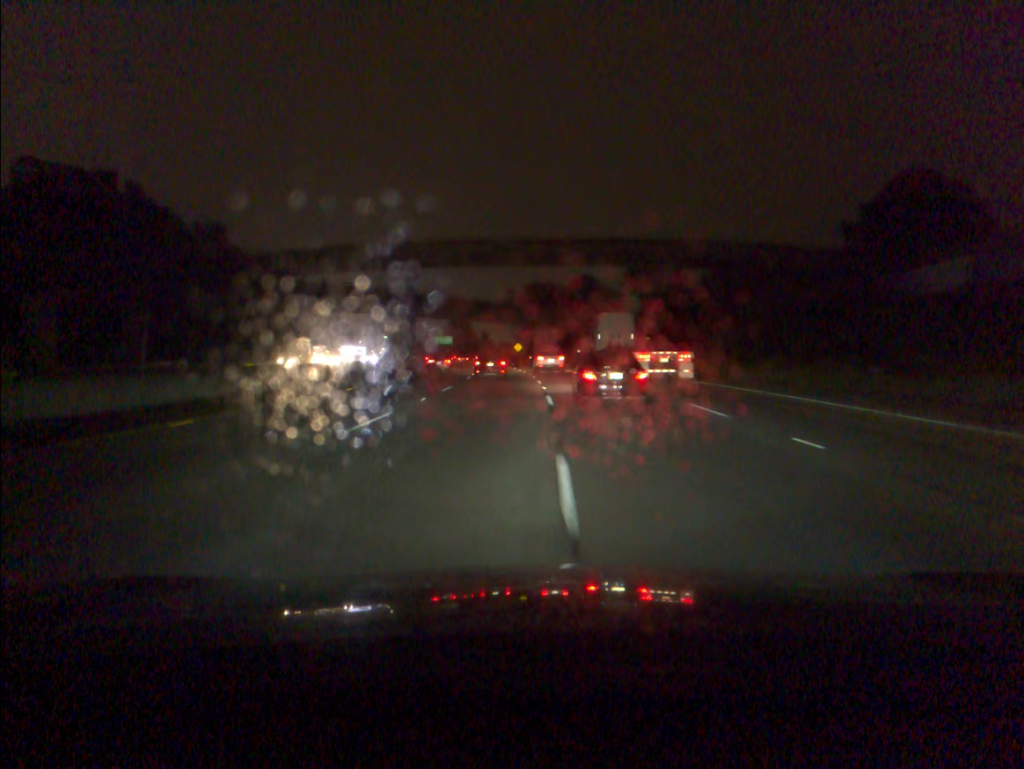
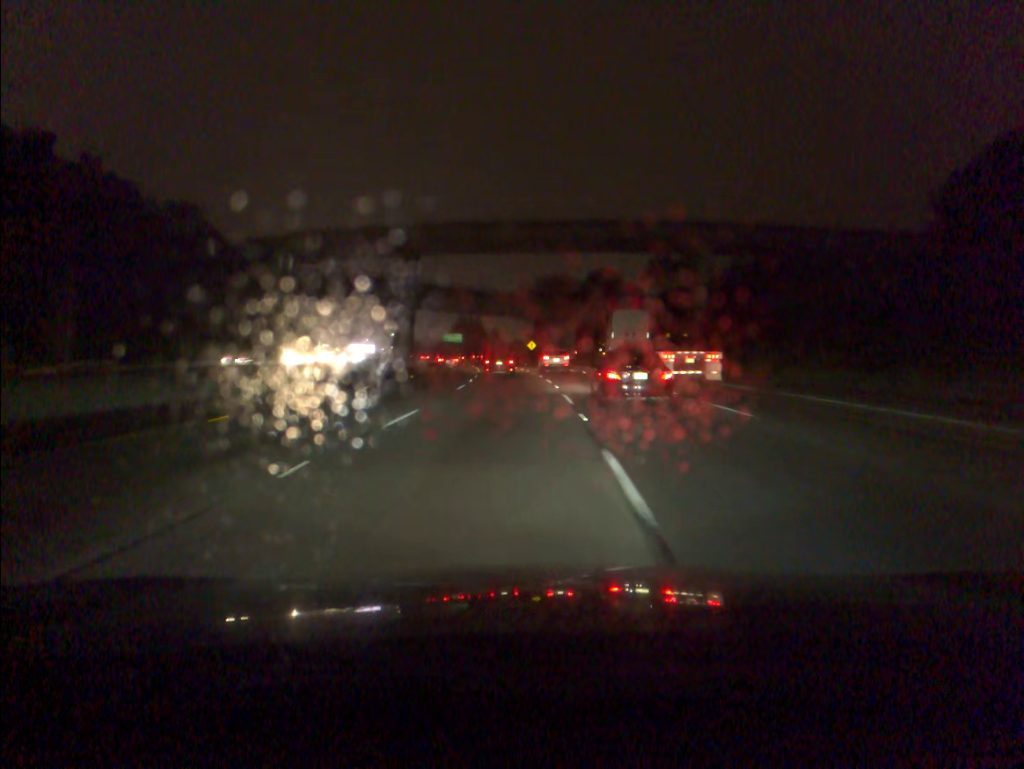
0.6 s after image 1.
(-0.1, +14.3) m; -1°
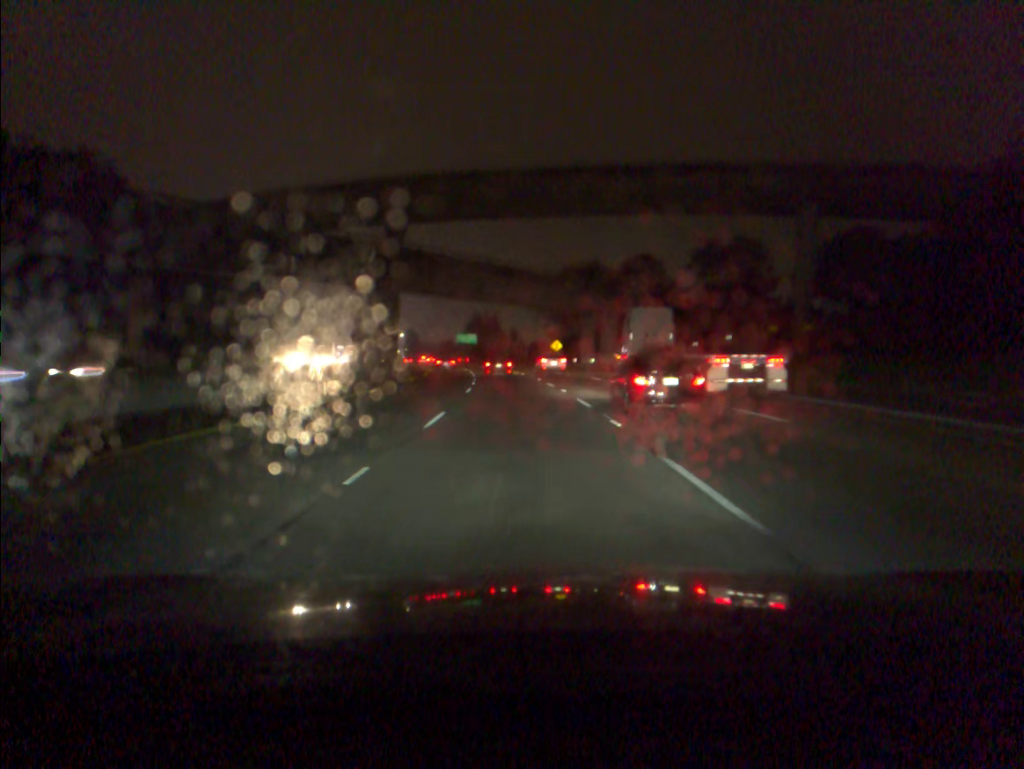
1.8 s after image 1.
(-0.4, +29.4) m; -1°
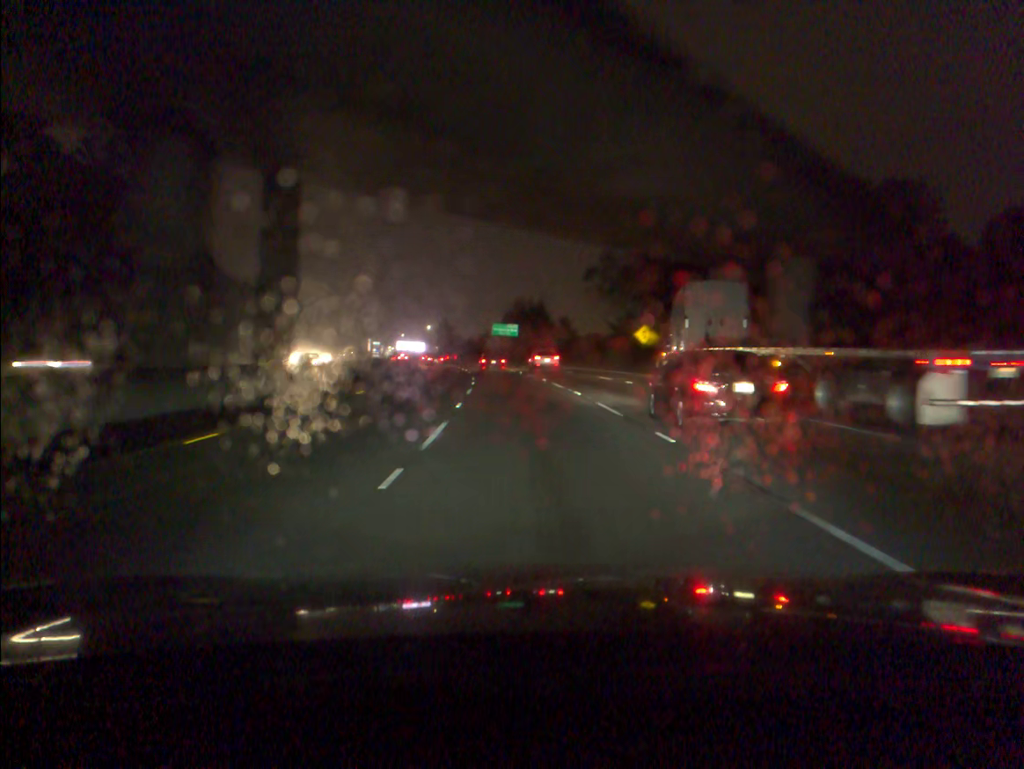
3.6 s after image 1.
(-1.3, +47.0) m; -3°
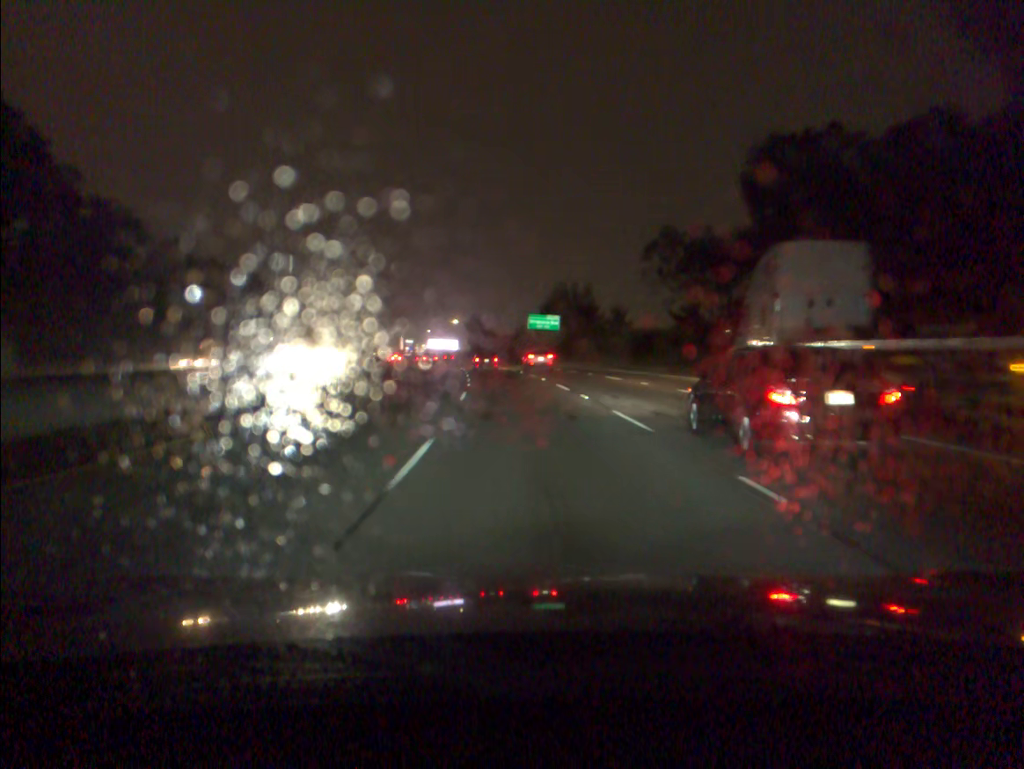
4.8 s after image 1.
(-0.7, +32.6) m; -3°
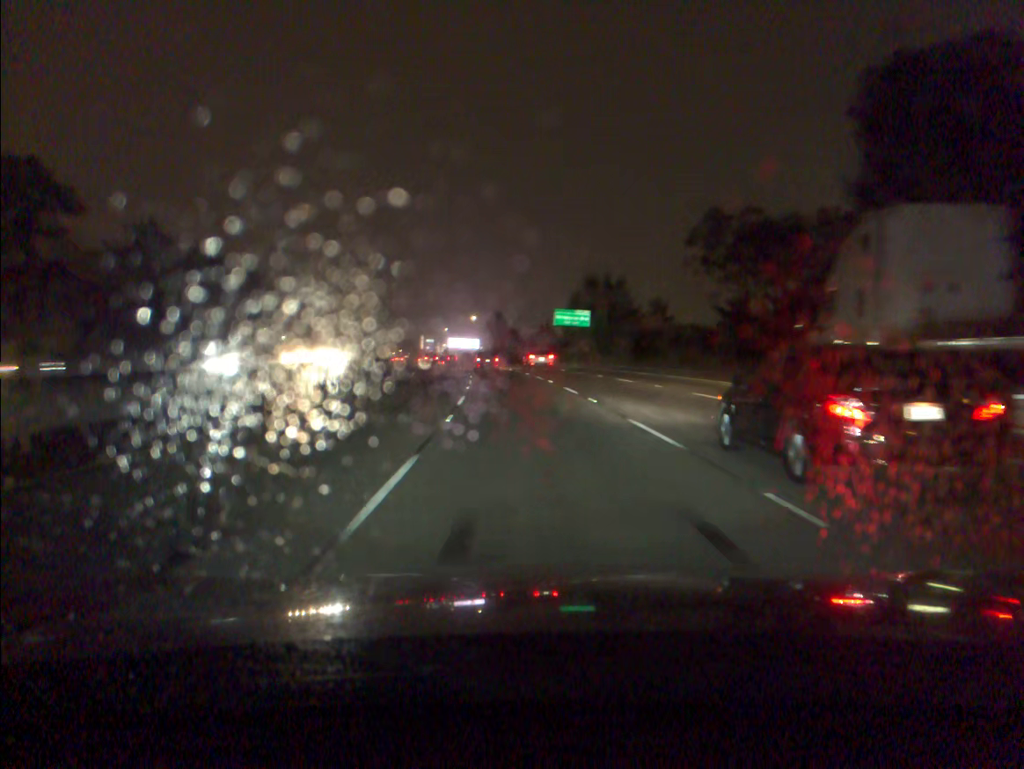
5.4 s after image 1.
(-0.2, +16.6) m; -2°
